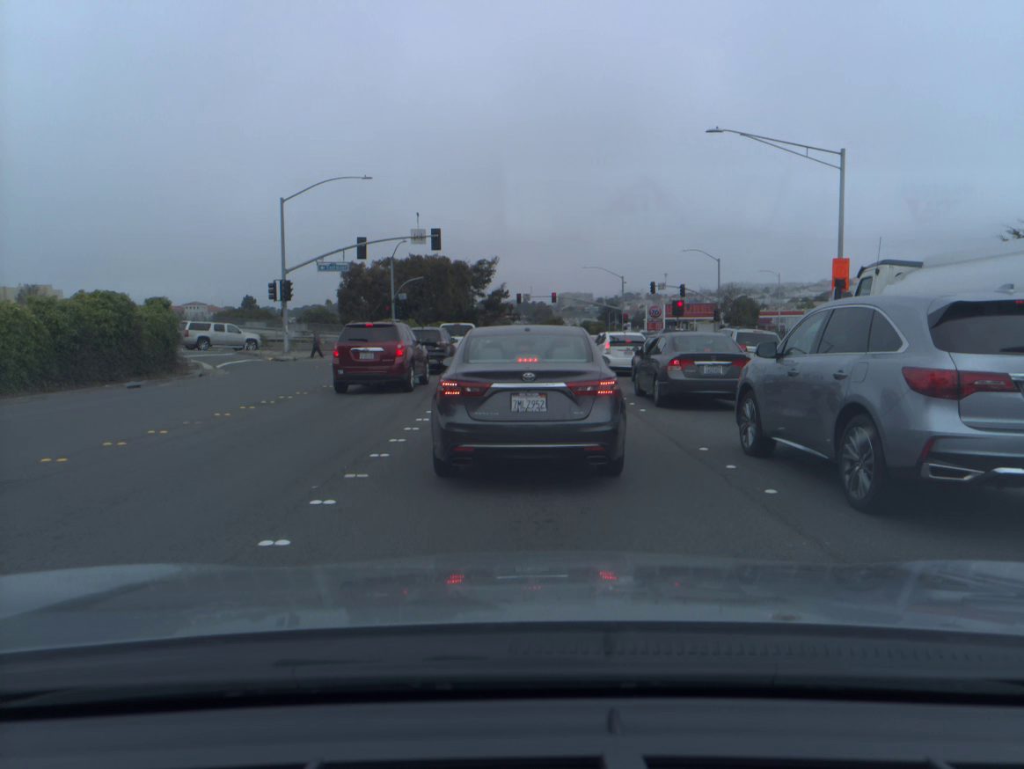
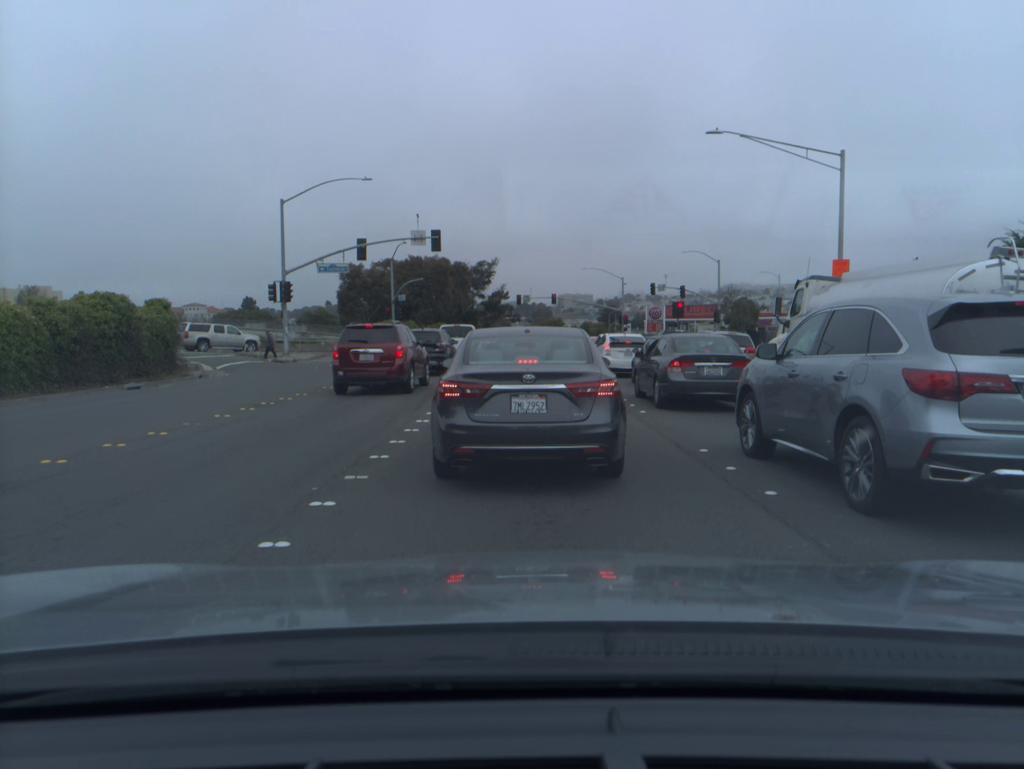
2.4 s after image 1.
(0.0, 0.0) m; 0°
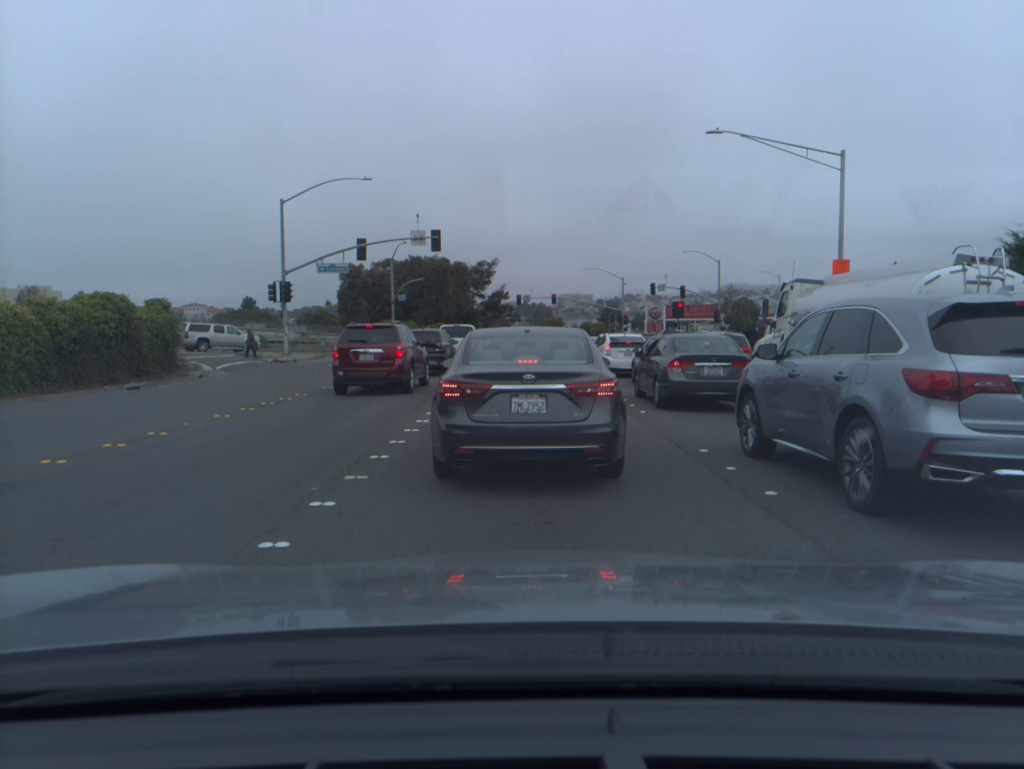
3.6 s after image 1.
(0.0, 0.0) m; 0°
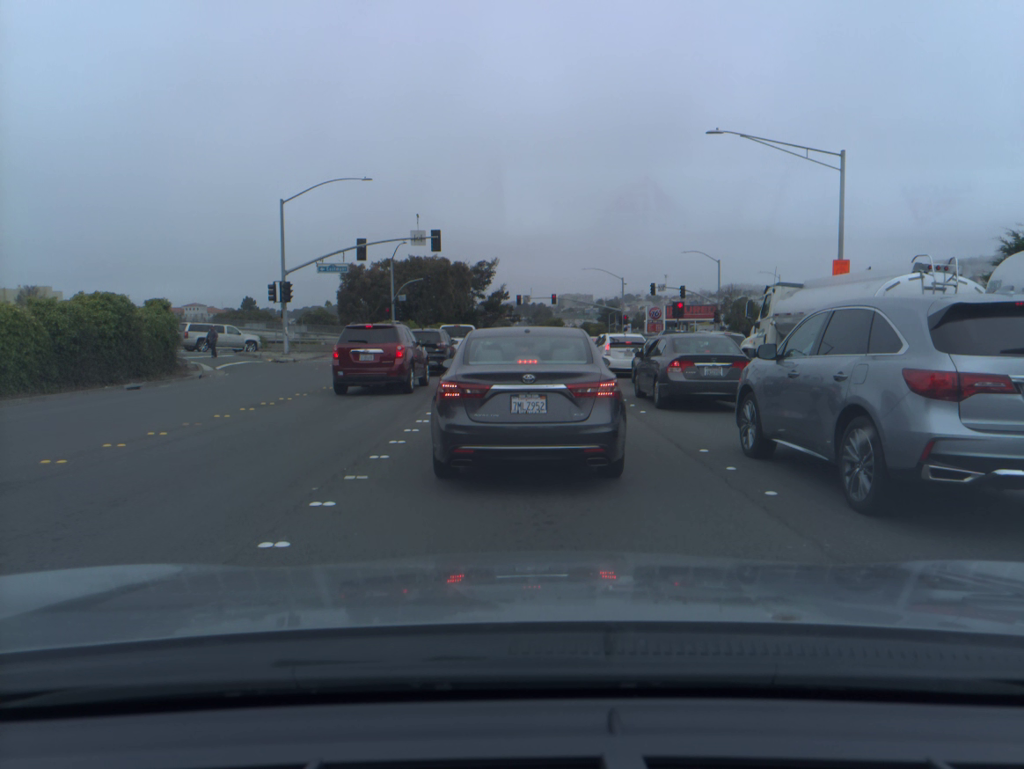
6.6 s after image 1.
(0.0, 0.0) m; 0°
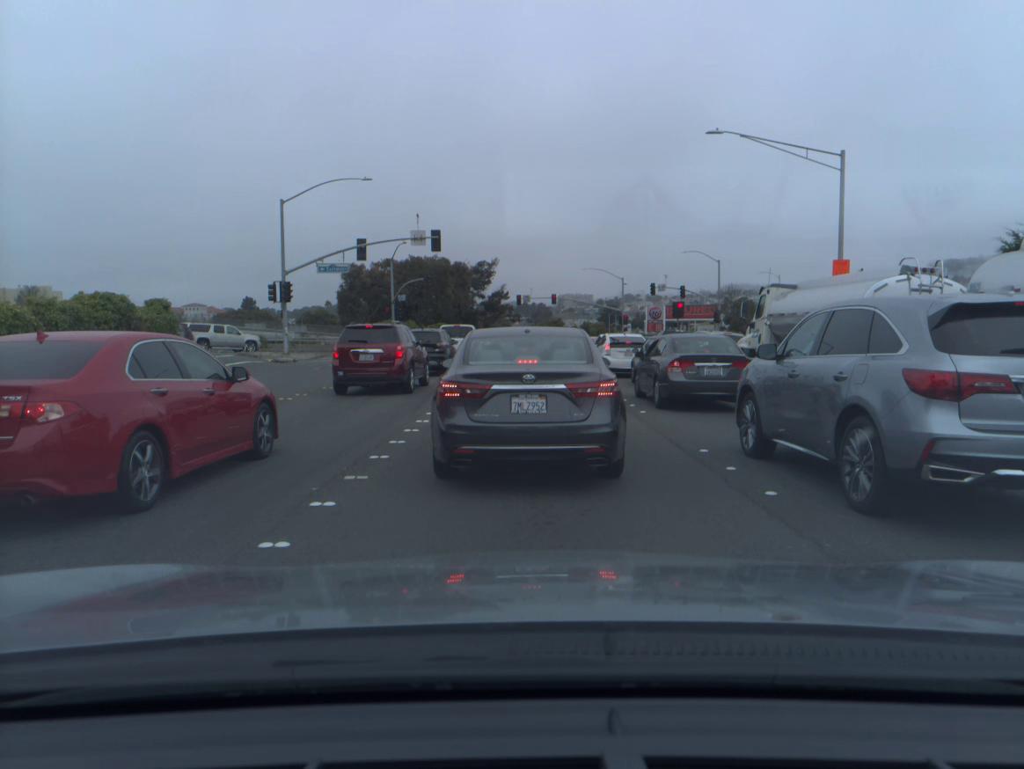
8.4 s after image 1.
(0.0, 0.0) m; 0°
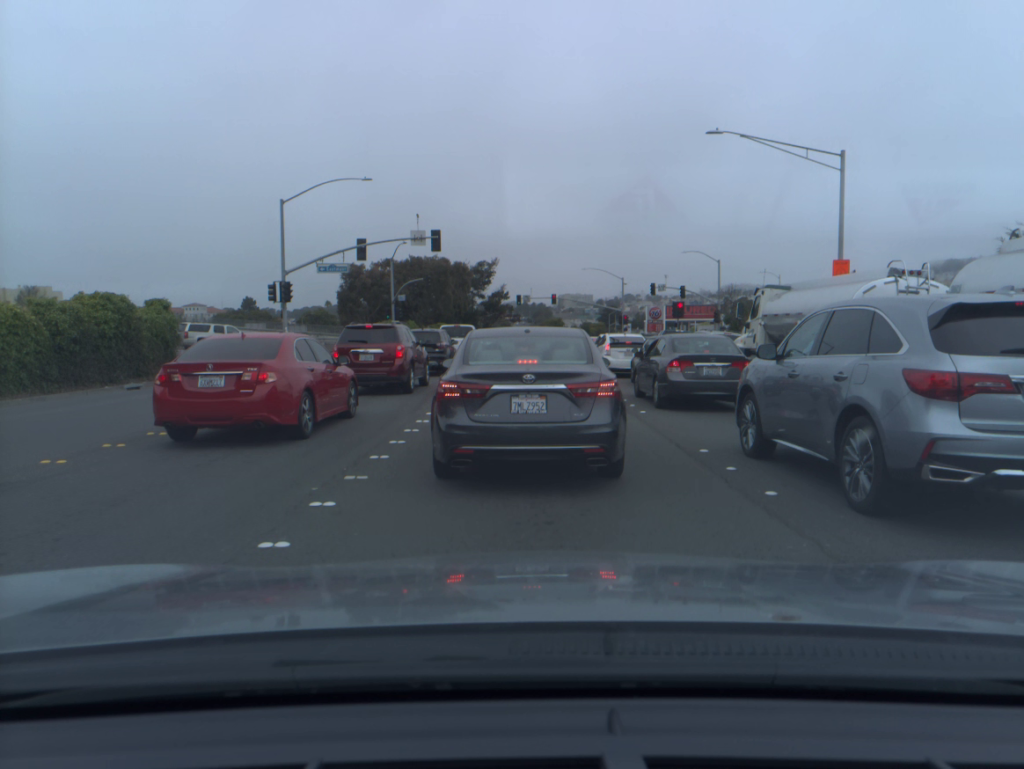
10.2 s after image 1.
(0.0, 0.0) m; 0°
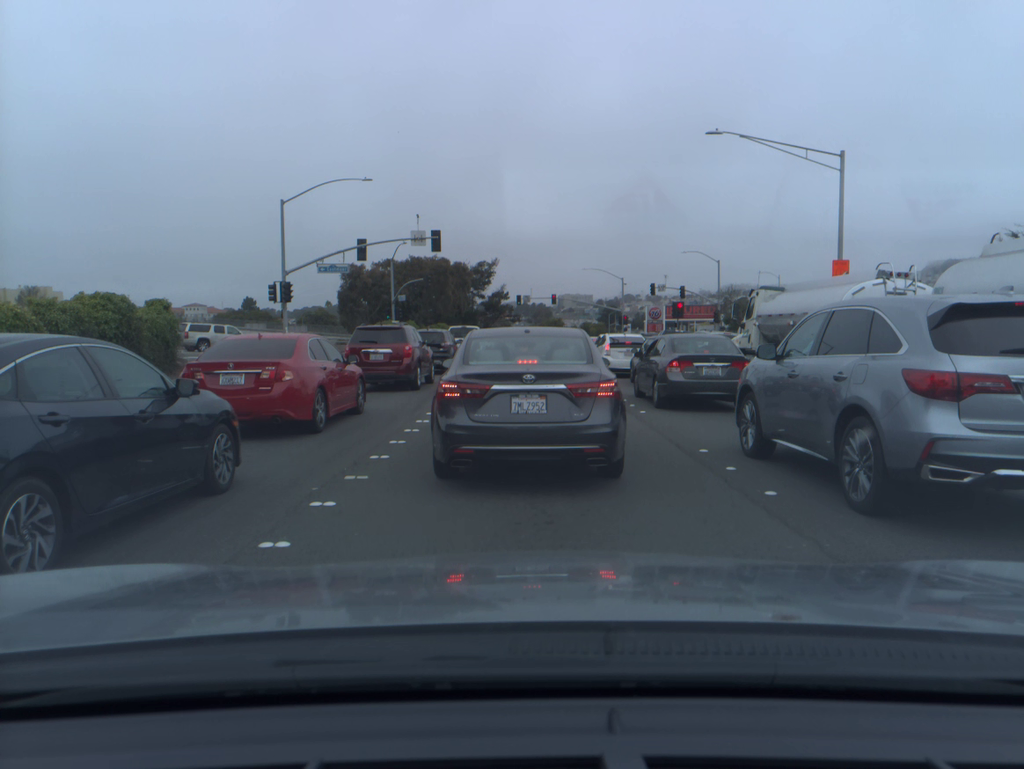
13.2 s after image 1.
(0.0, 0.0) m; 0°
